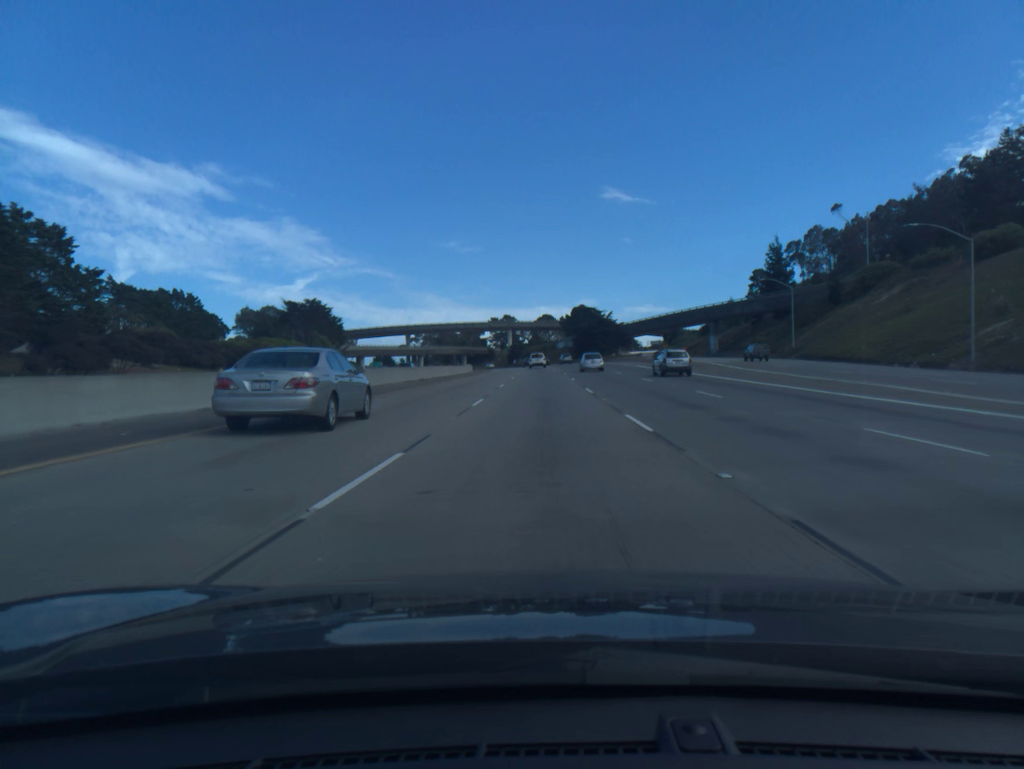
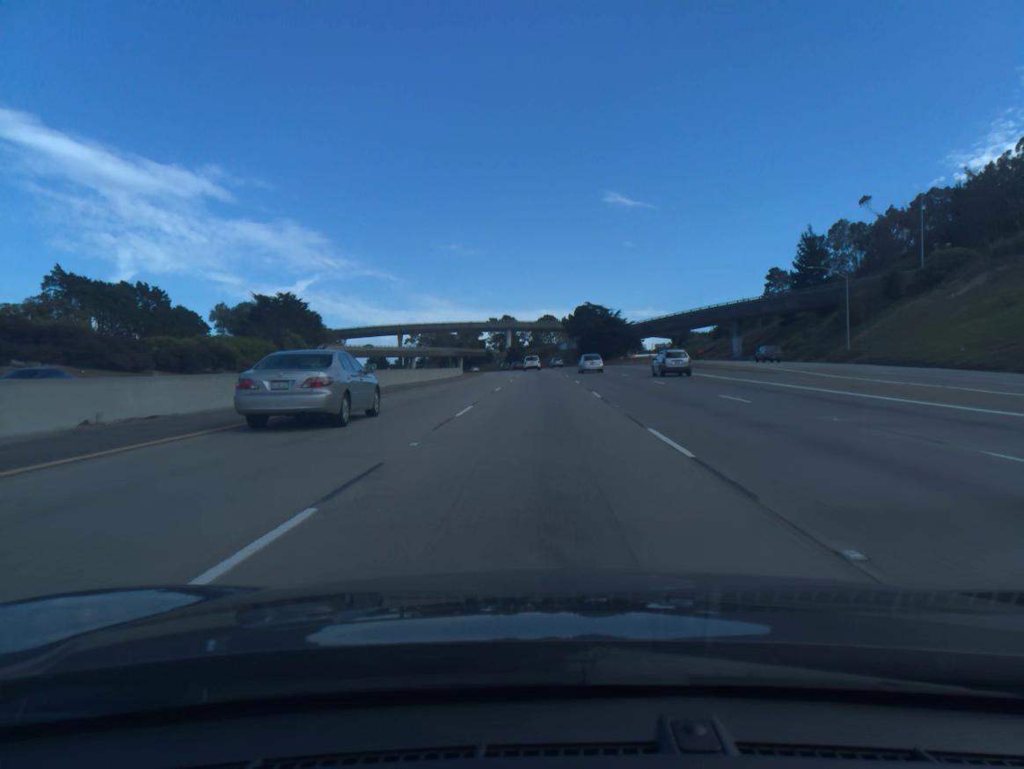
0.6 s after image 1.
(0.0, +18.3) m; 0°
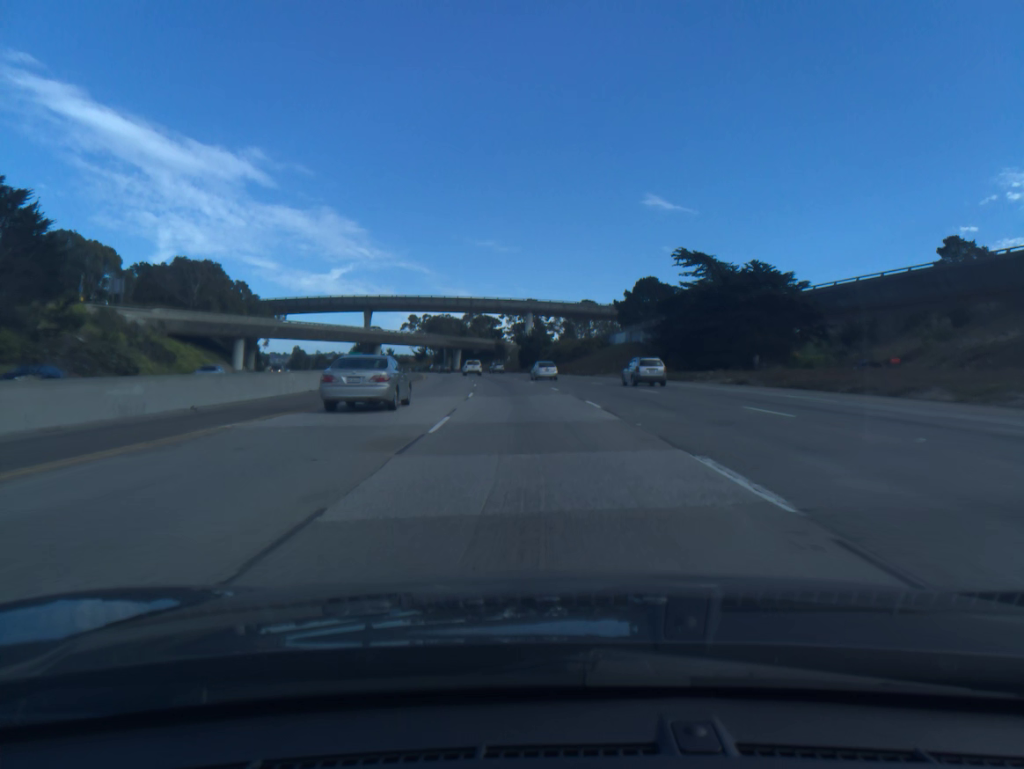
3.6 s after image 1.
(-1.0, +91.1) m; -2°
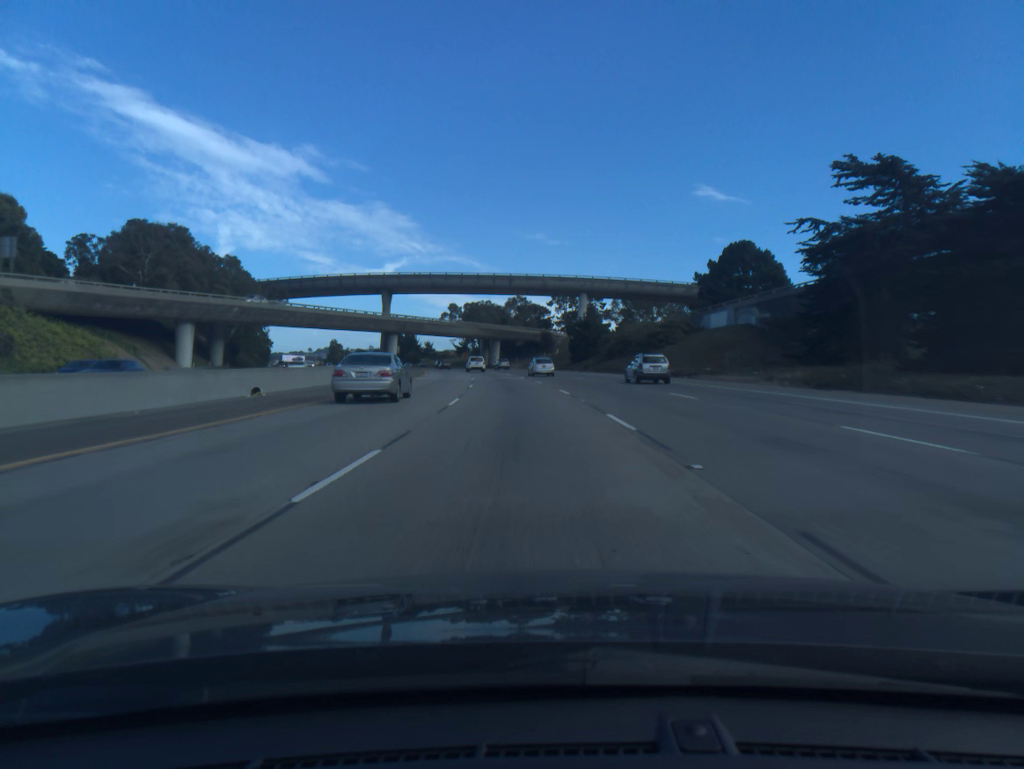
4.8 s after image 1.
(-1.0, +36.4) m; -4°
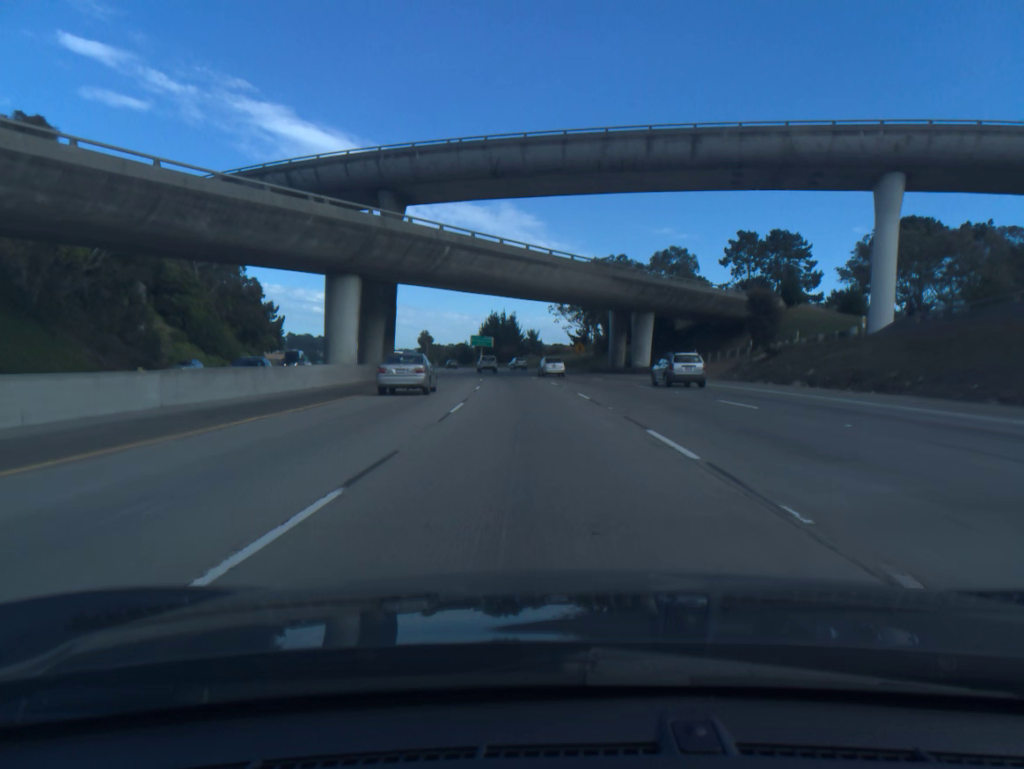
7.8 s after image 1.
(-7.5, +90.9) m; -9°
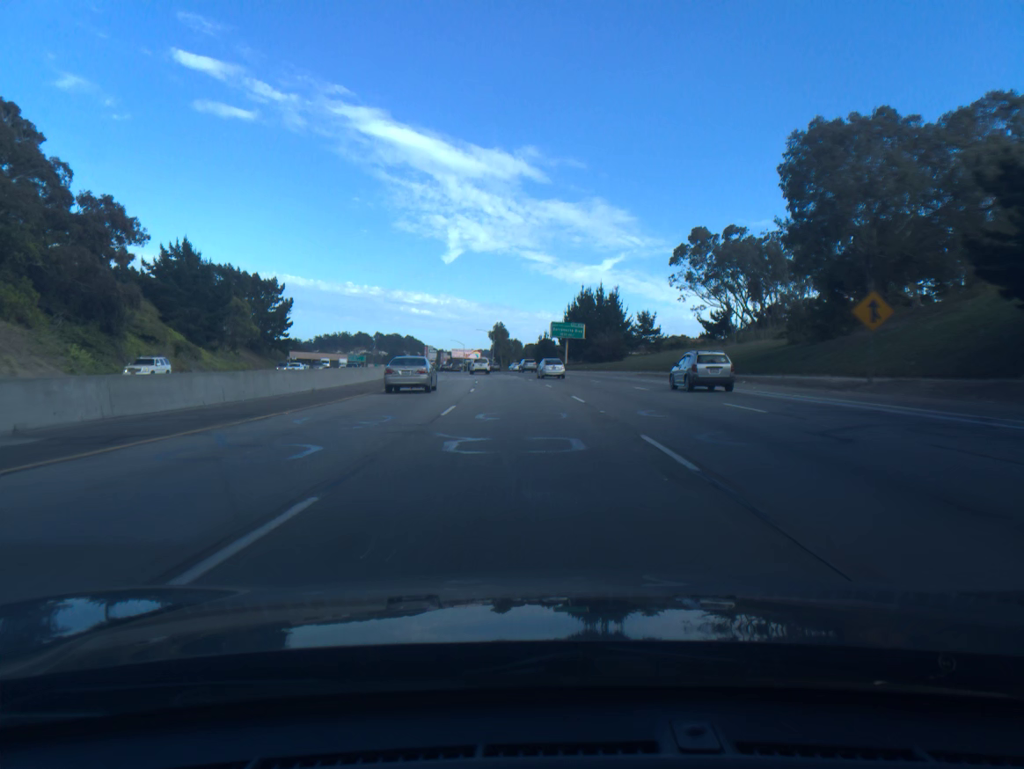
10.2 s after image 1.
(-4.1, +73.5) m; -7°
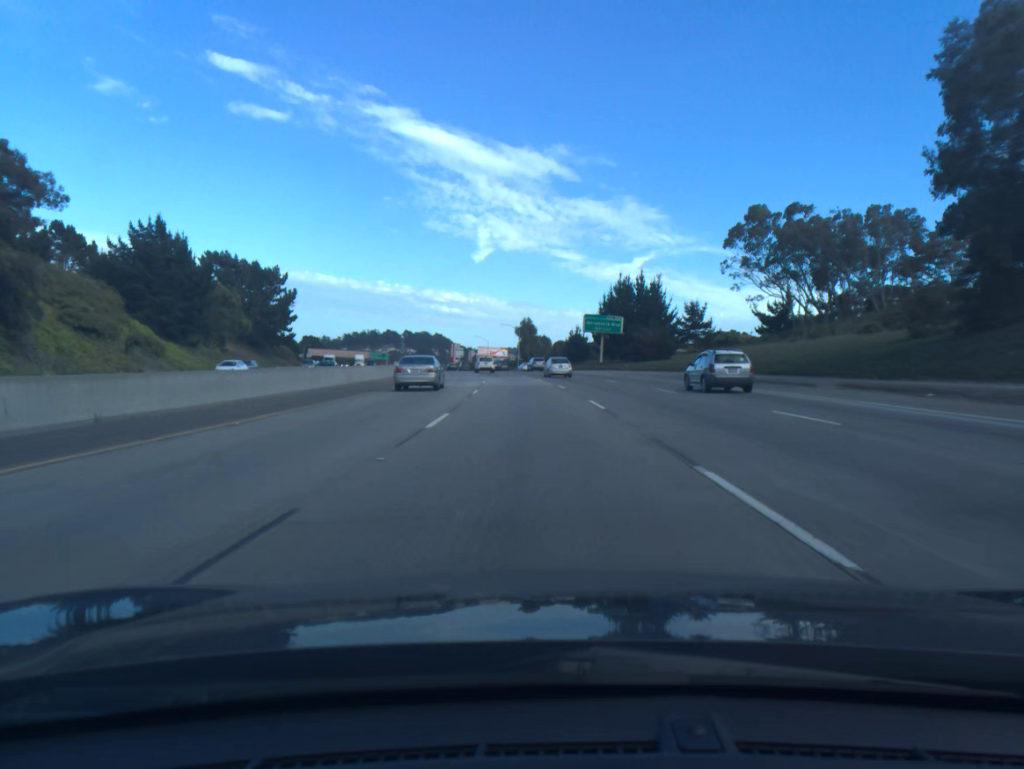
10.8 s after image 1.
(-0.3, +18.4) m; -2°
